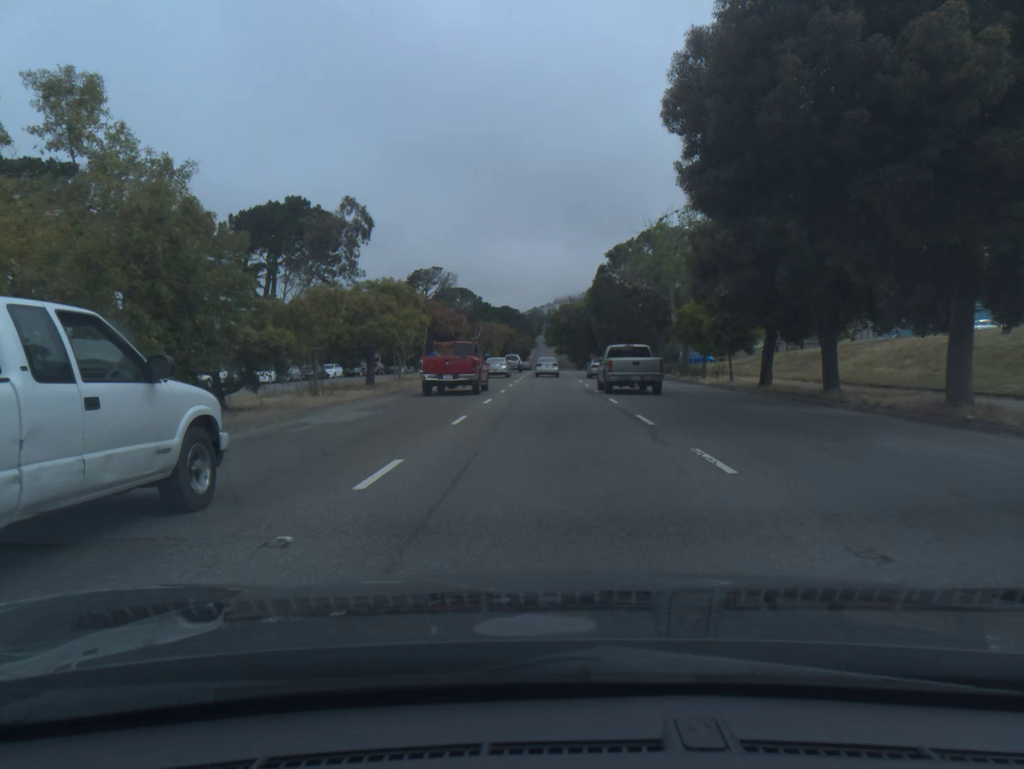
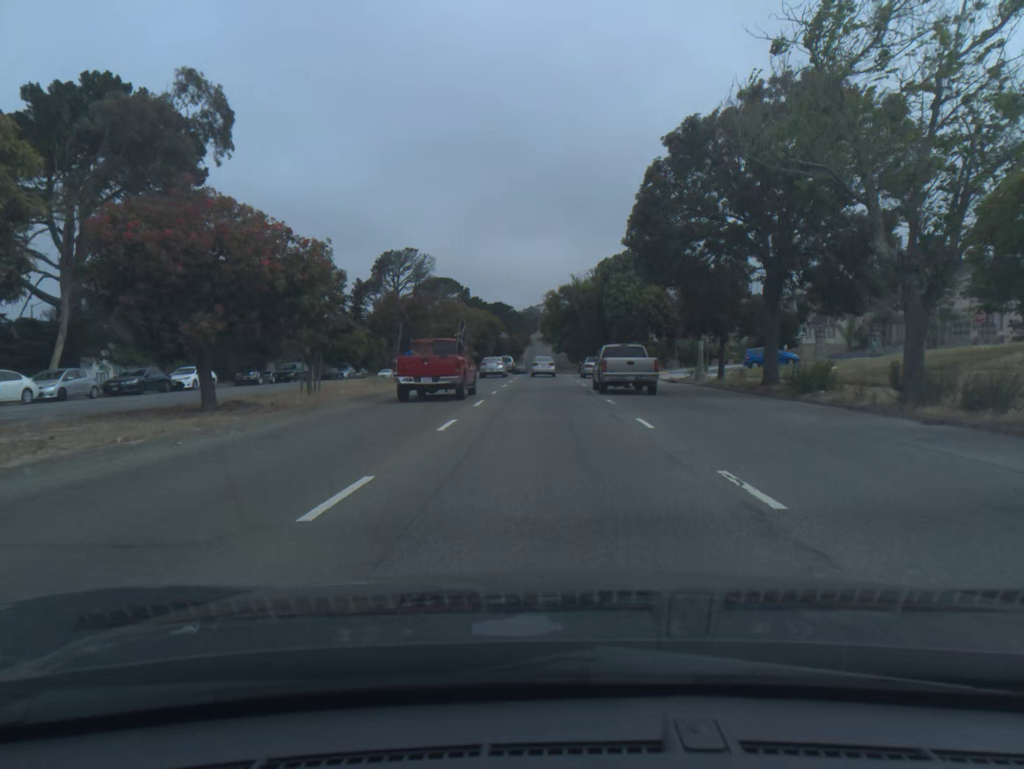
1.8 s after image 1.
(+0.2, +30.6) m; 0°
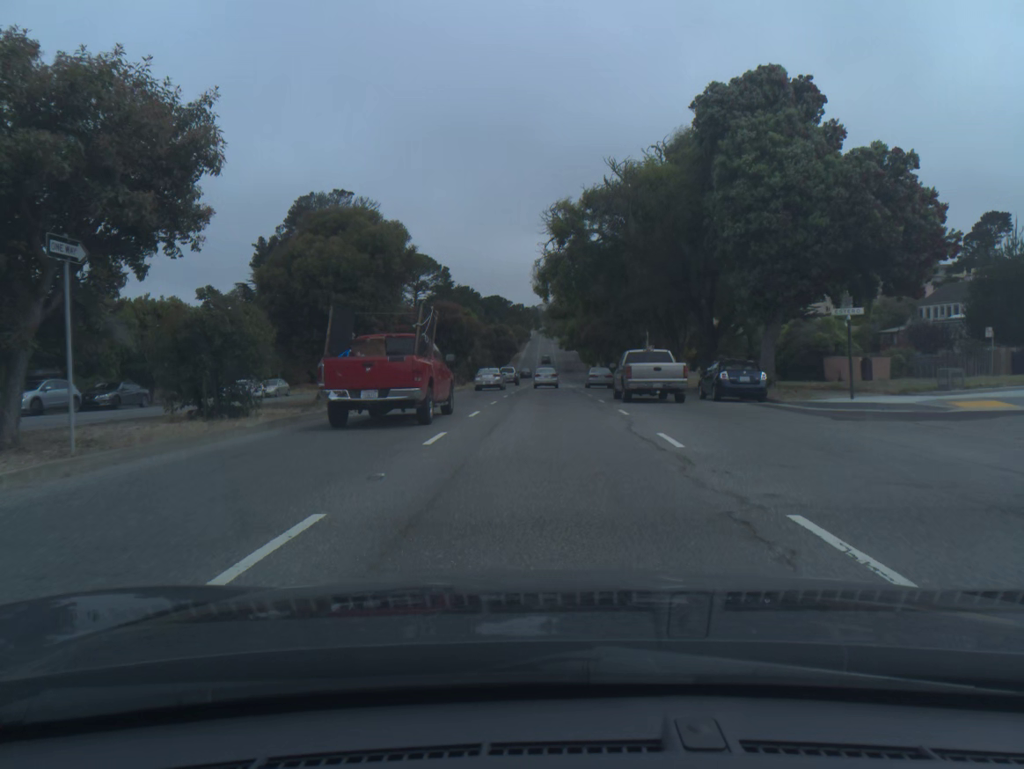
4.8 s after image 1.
(-0.1, +53.2) m; 0°
